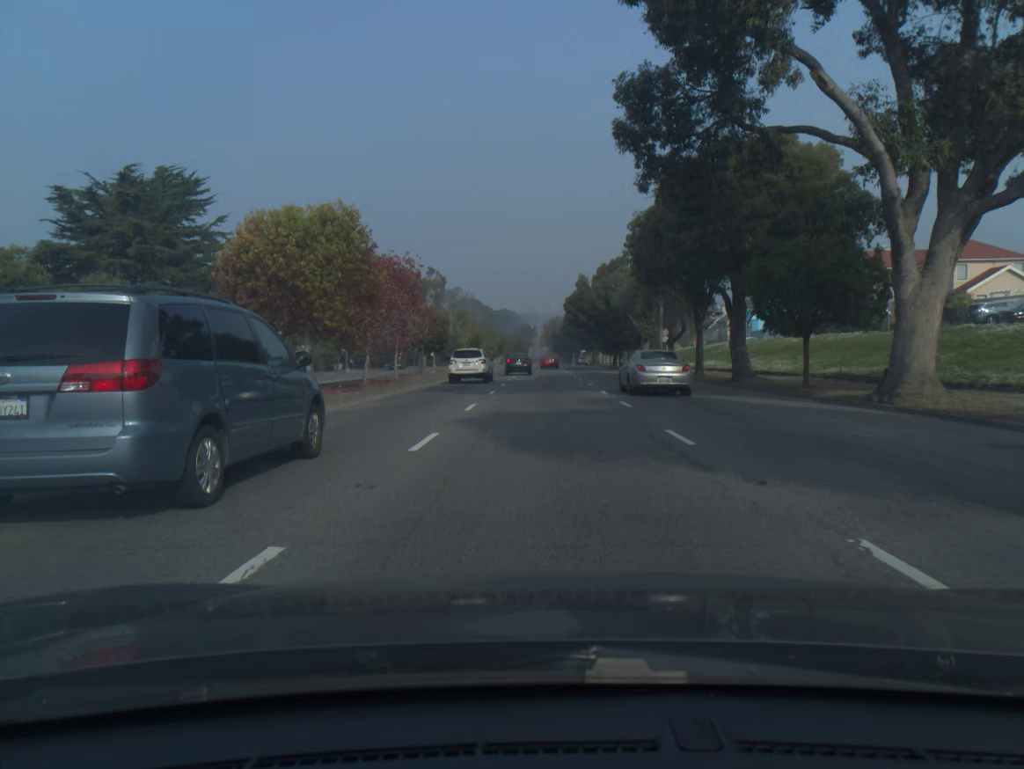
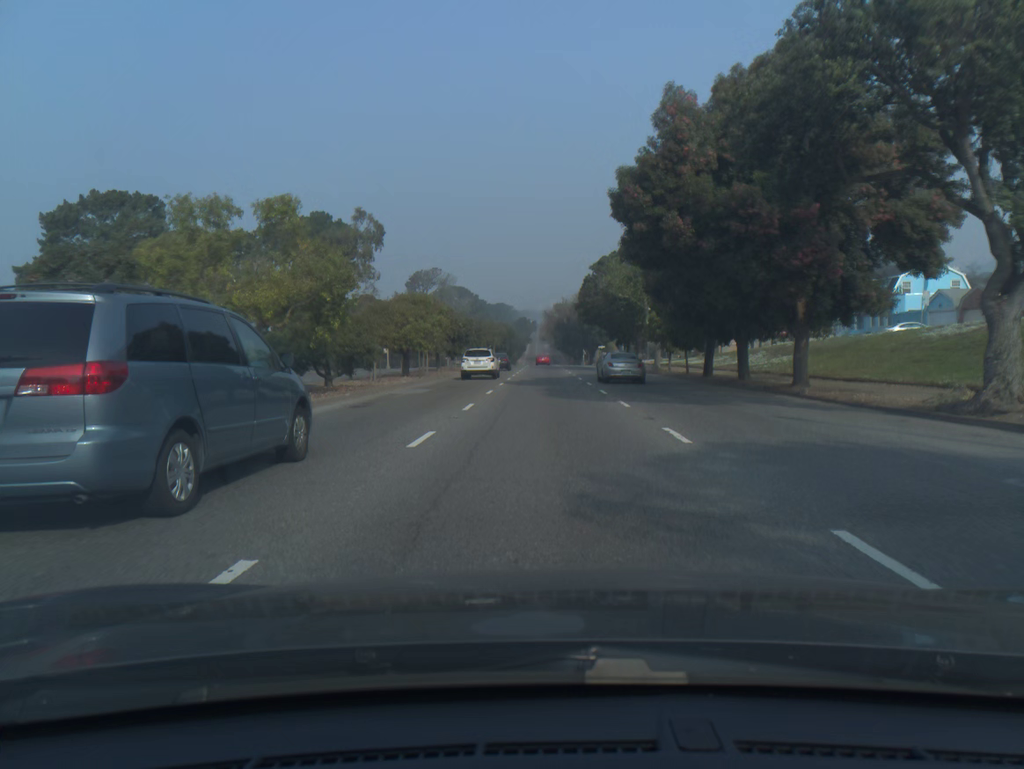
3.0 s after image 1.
(0.0, +50.8) m; 0°
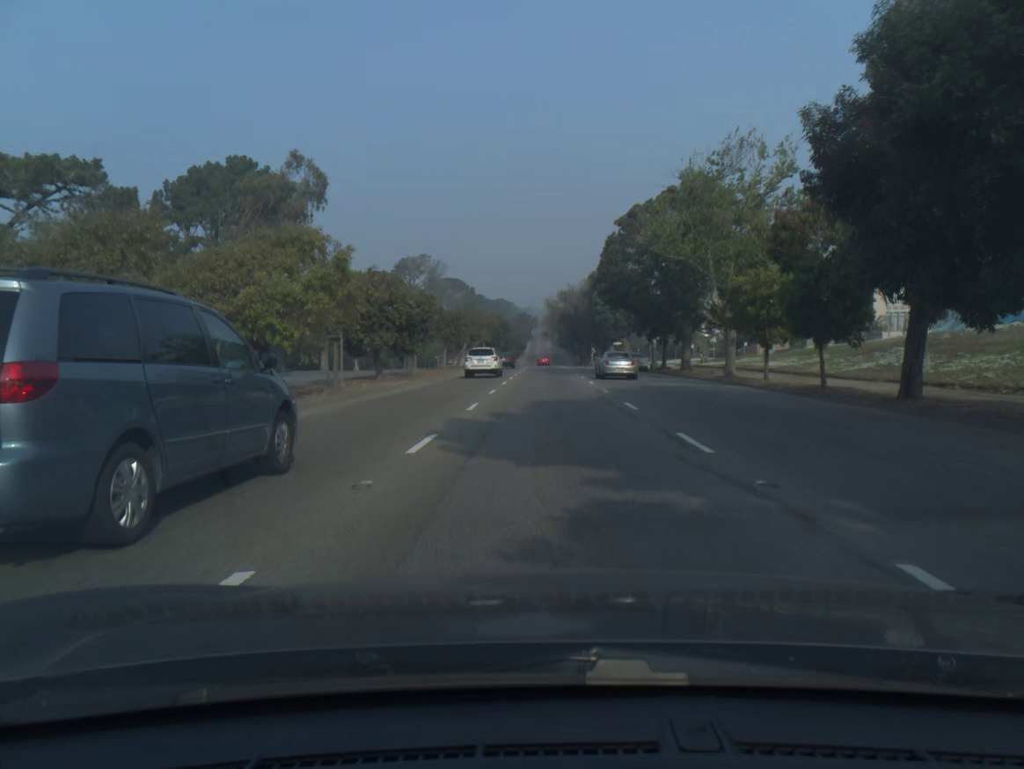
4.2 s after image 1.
(0.0, +22.1) m; 0°
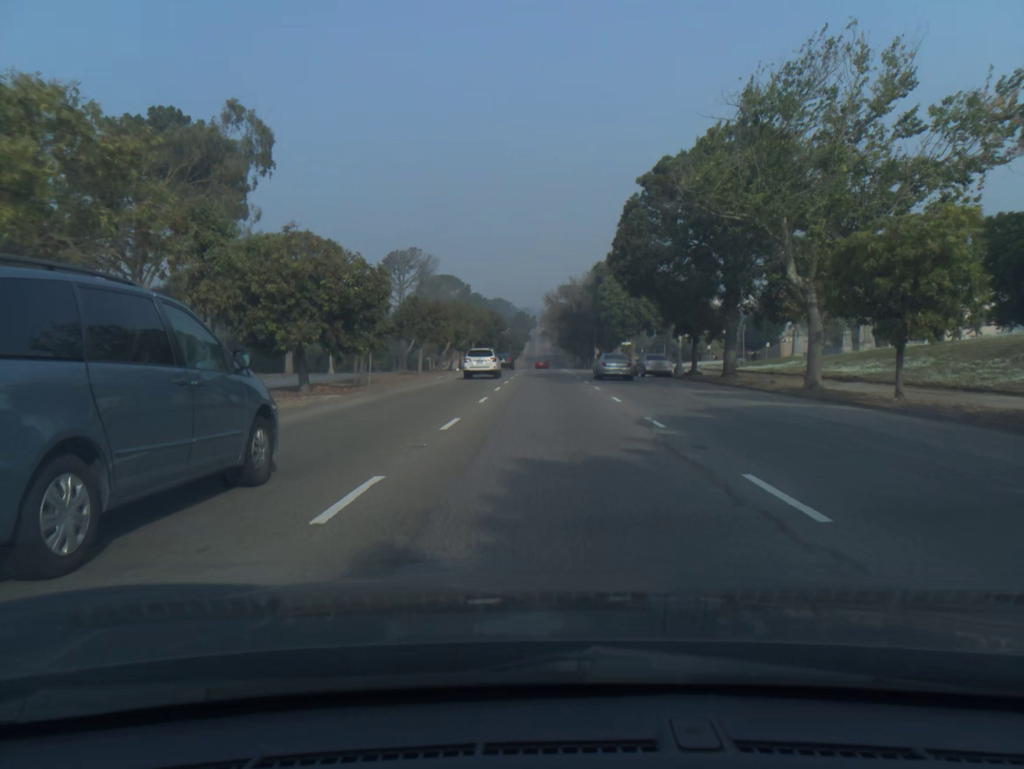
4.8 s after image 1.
(0.0, +11.3) m; 0°
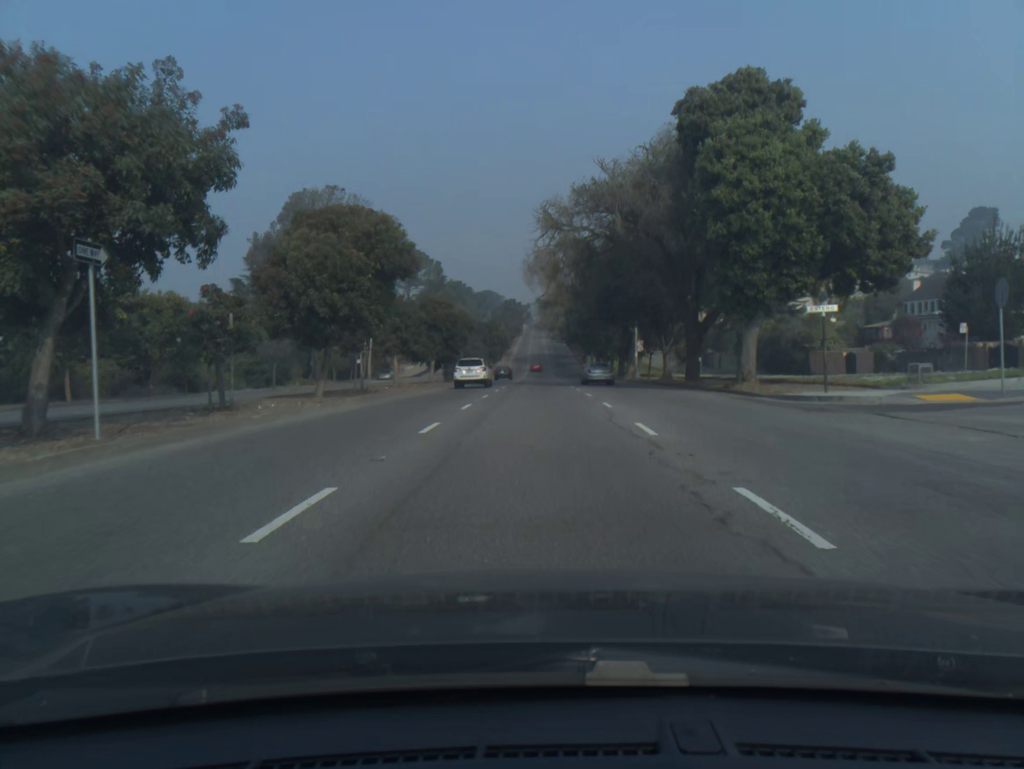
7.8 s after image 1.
(+0.3, +59.1) m; 0°
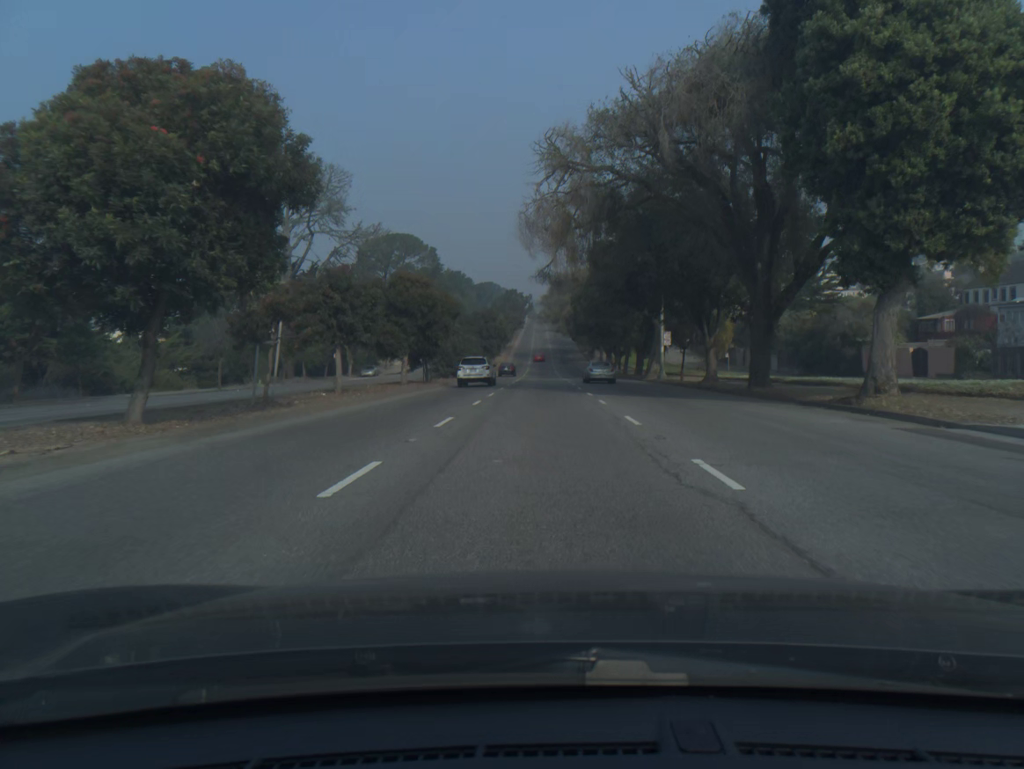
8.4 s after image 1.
(0.0, +12.2) m; 0°
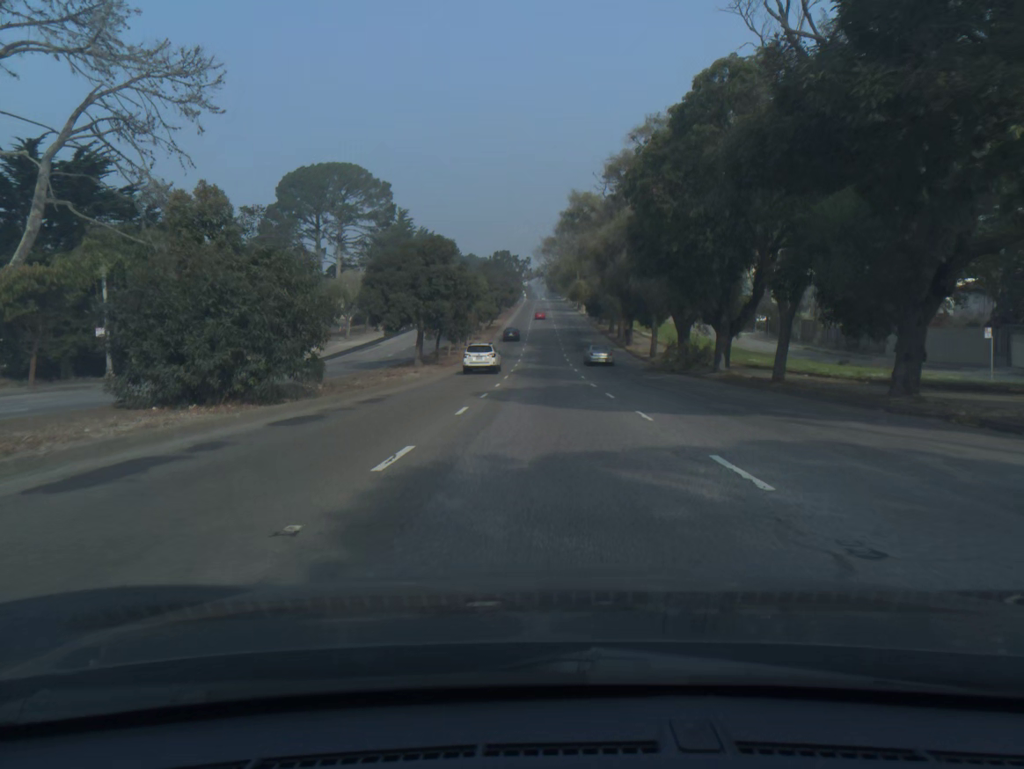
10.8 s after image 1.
(-0.2, +50.1) m; 0°
